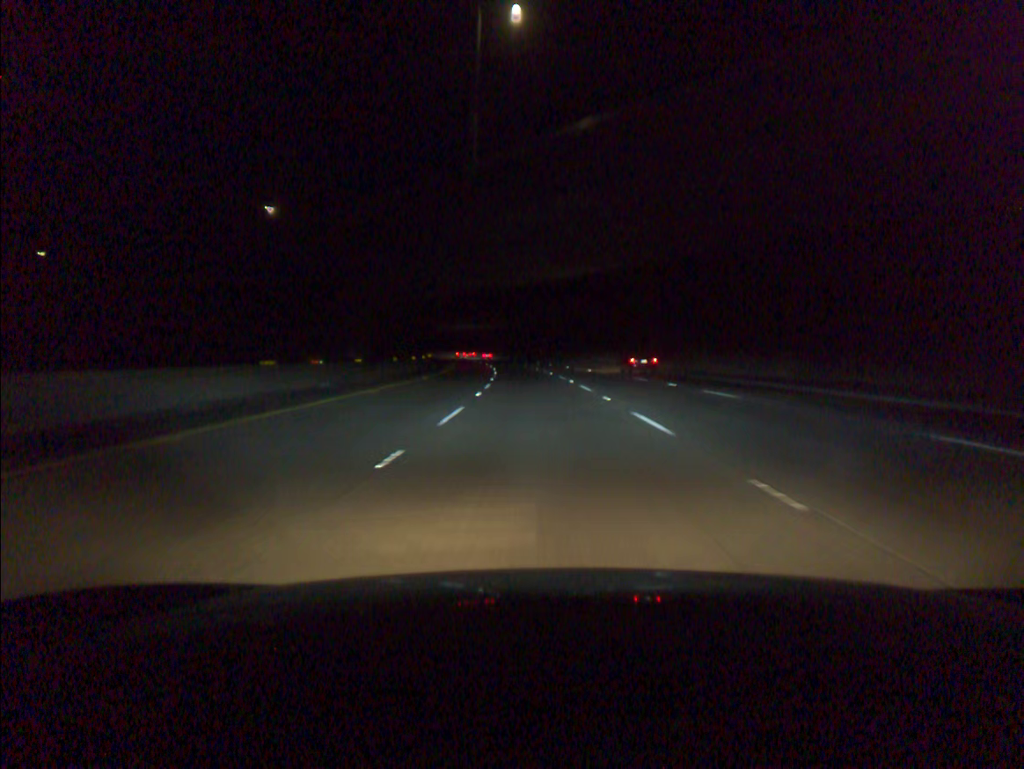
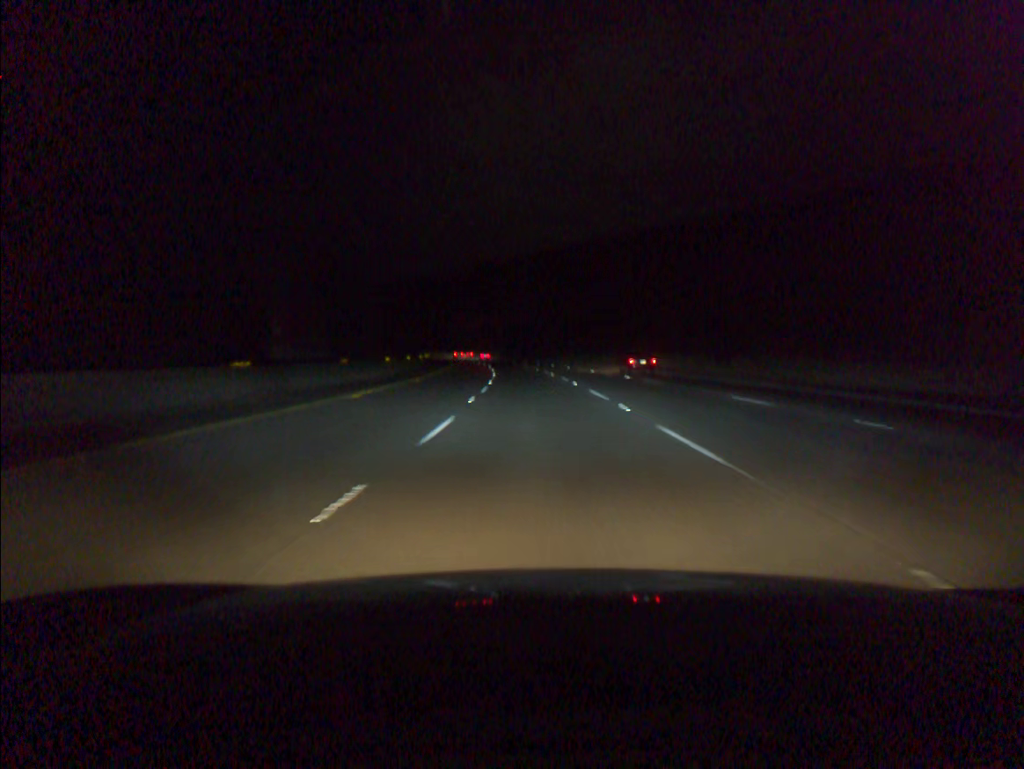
(-0.2, +17.6) m; -1°
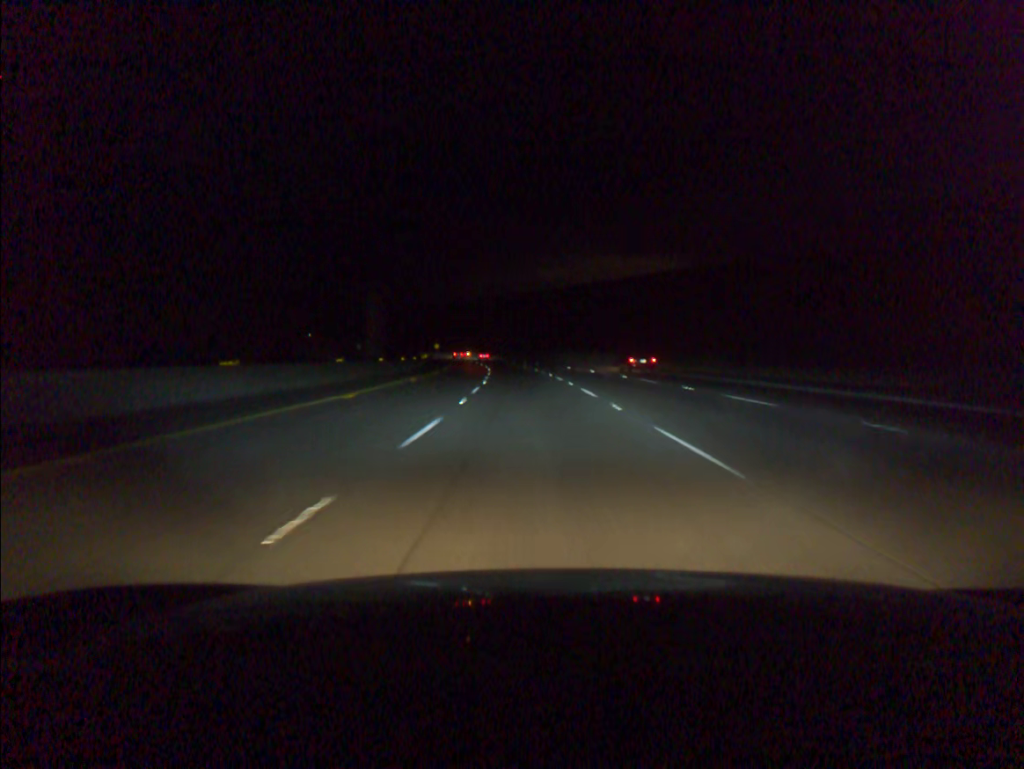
(-4.2, +87.9) m; -6°
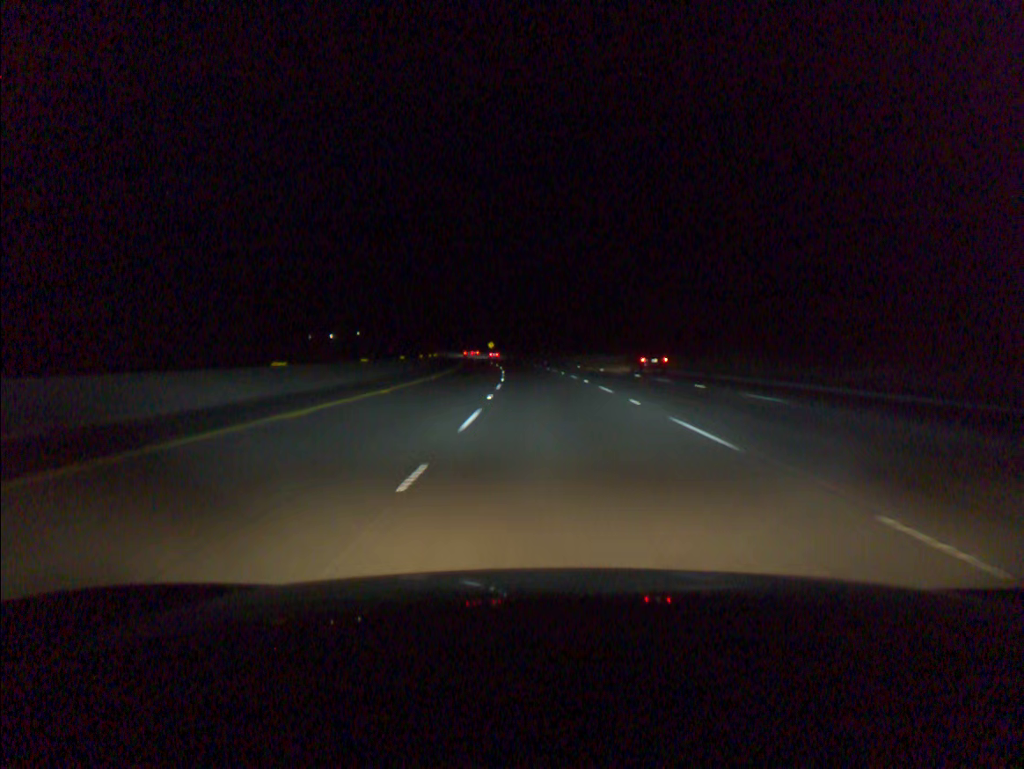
(-3.4, +70.9) m; -5°
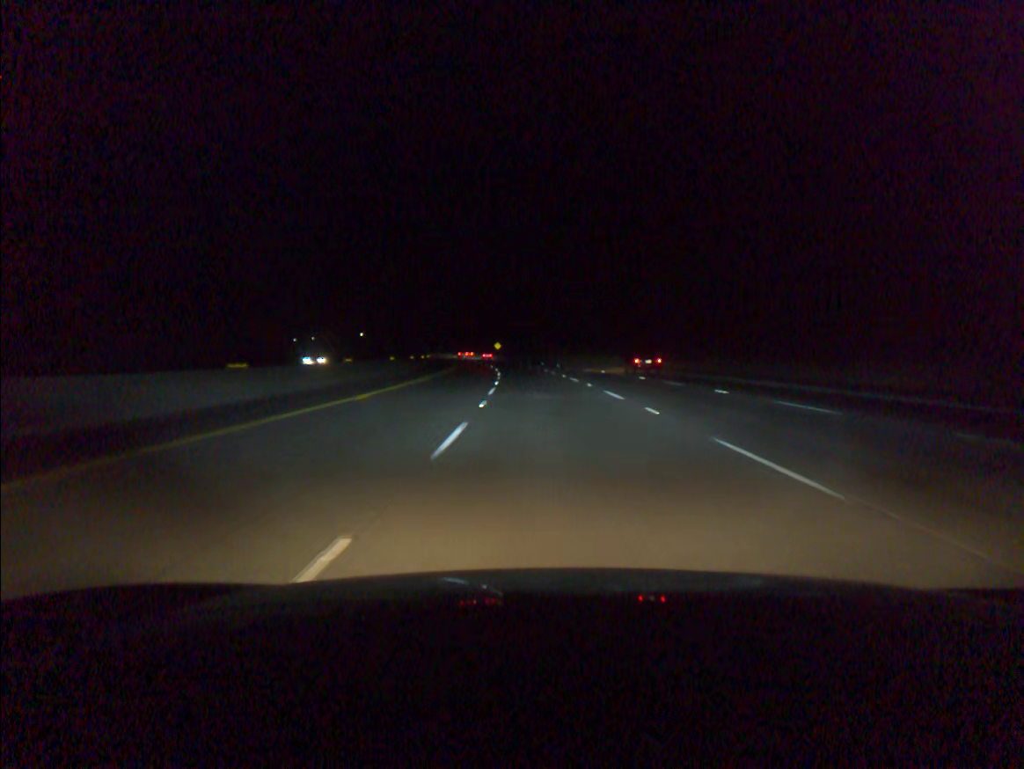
(-0.1, +17.8) m; -1°
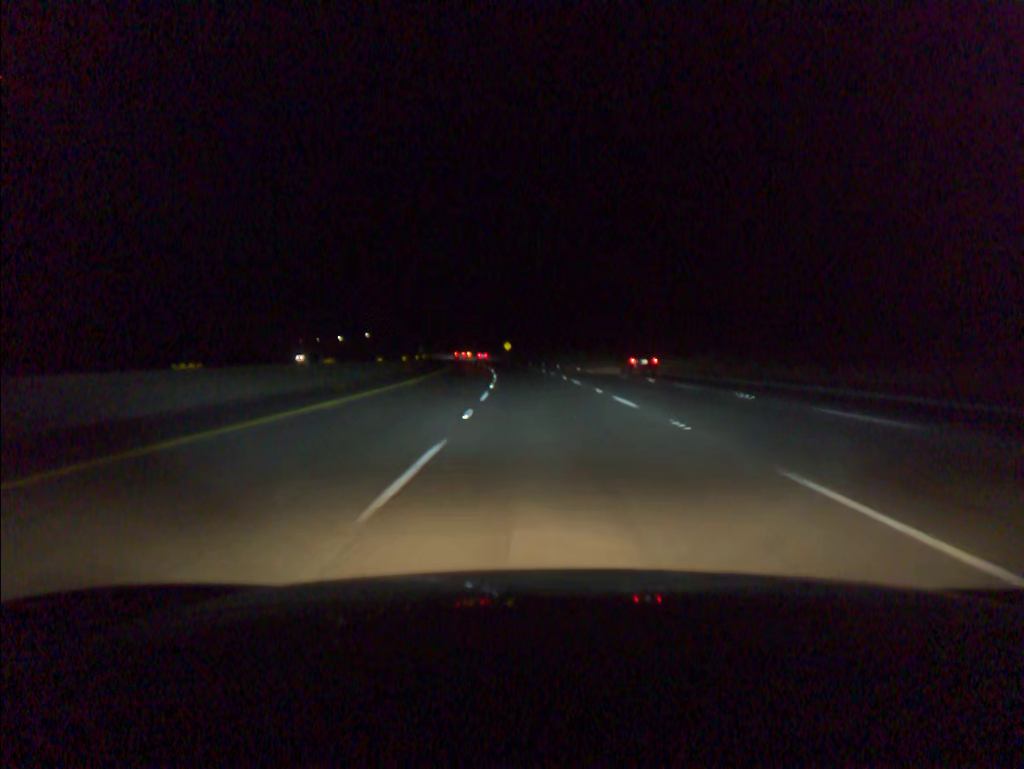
(-0.1, +17.8) m; -1°
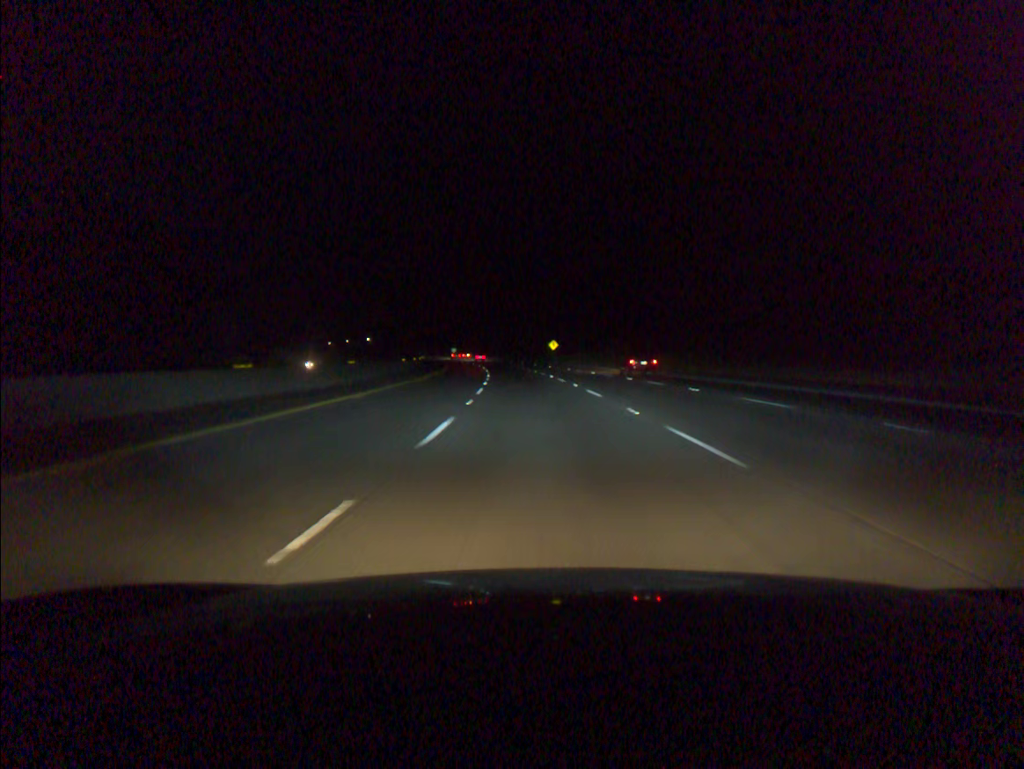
(-1.7, +53.9) m; -4°
